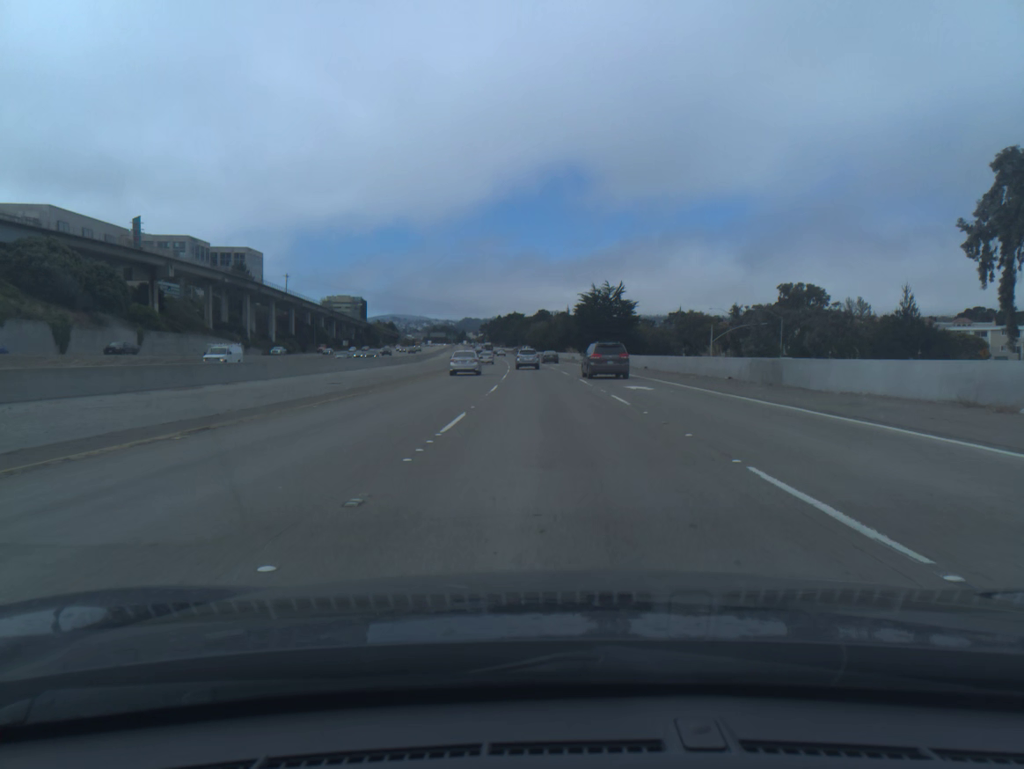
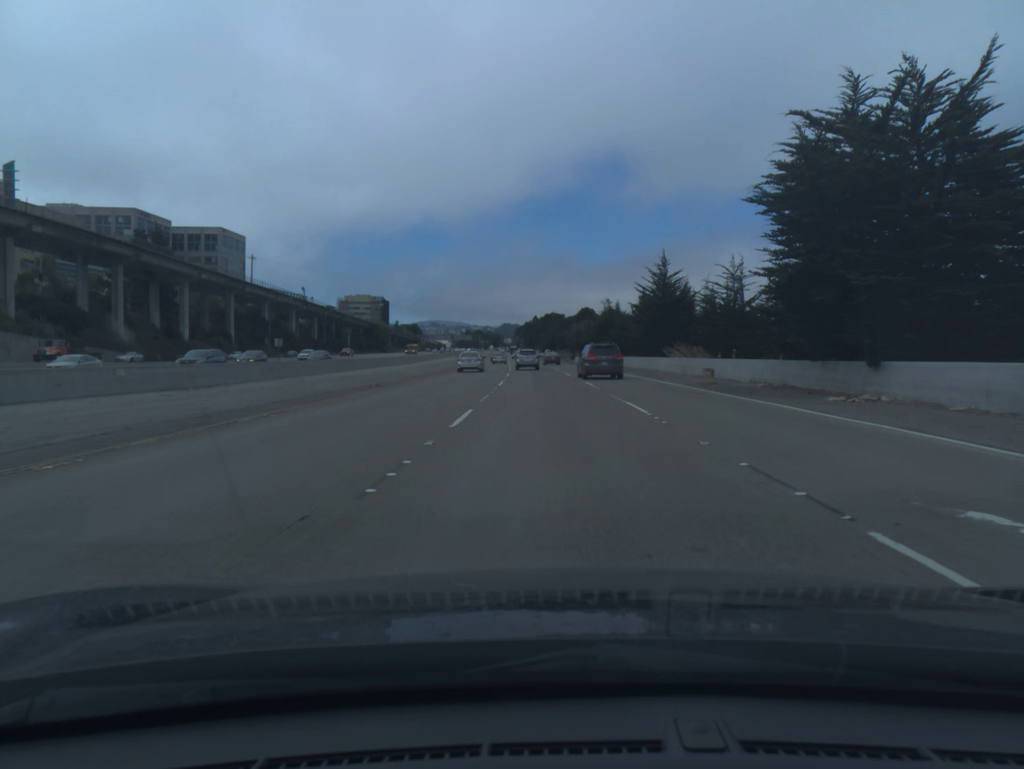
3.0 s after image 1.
(-2.0, +75.4) m; -3°
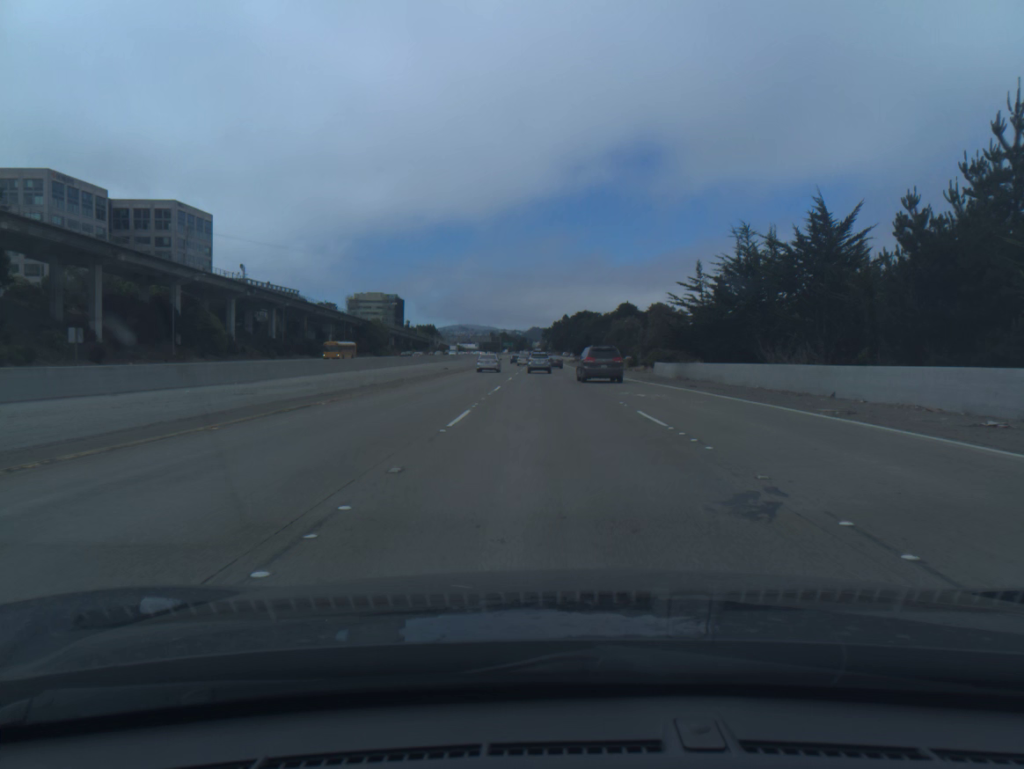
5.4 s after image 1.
(-1.2, +60.8) m; -2°
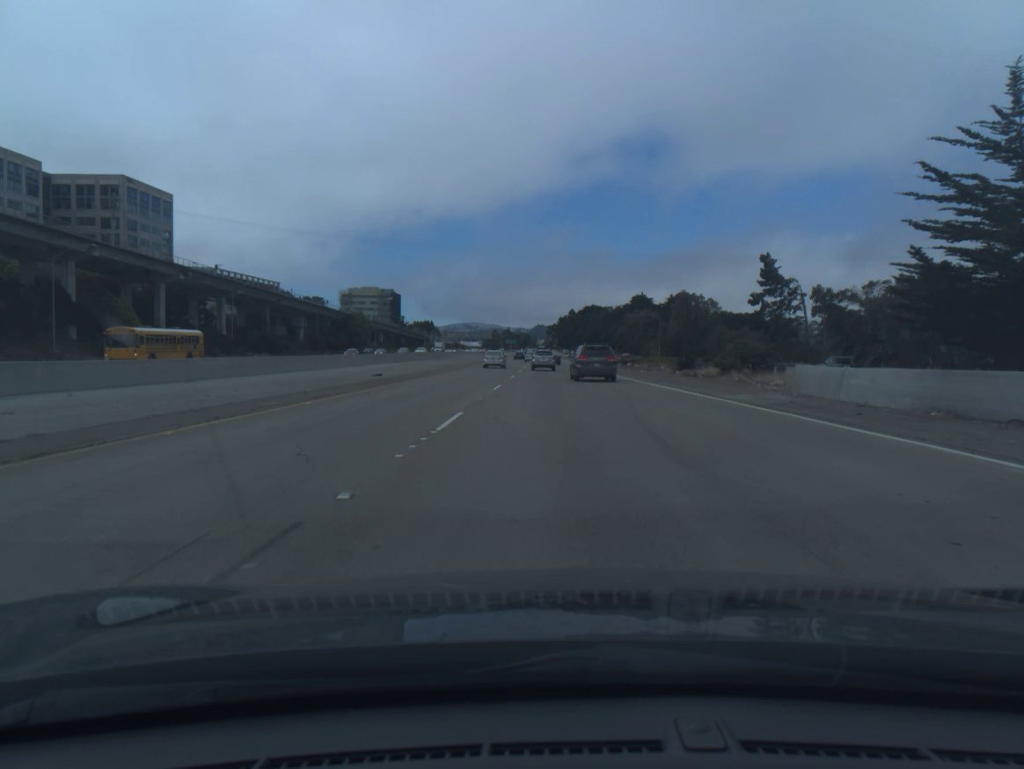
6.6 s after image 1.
(-0.1, +30.4) m; 0°
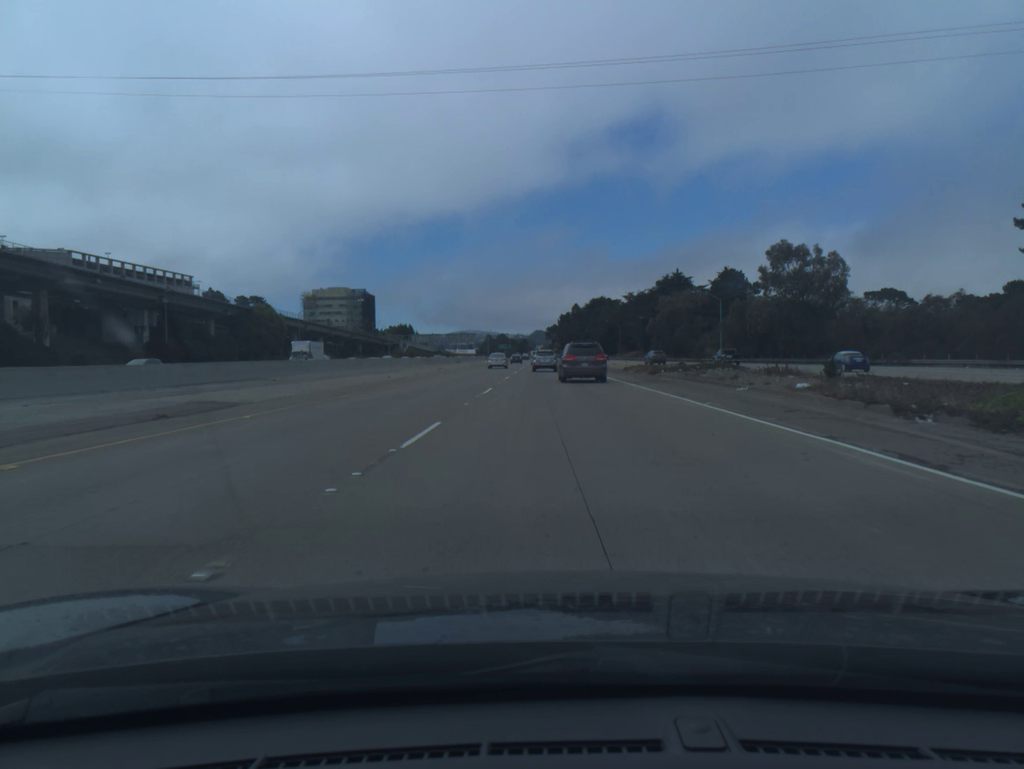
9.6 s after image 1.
(0.0, +75.8) m; 0°
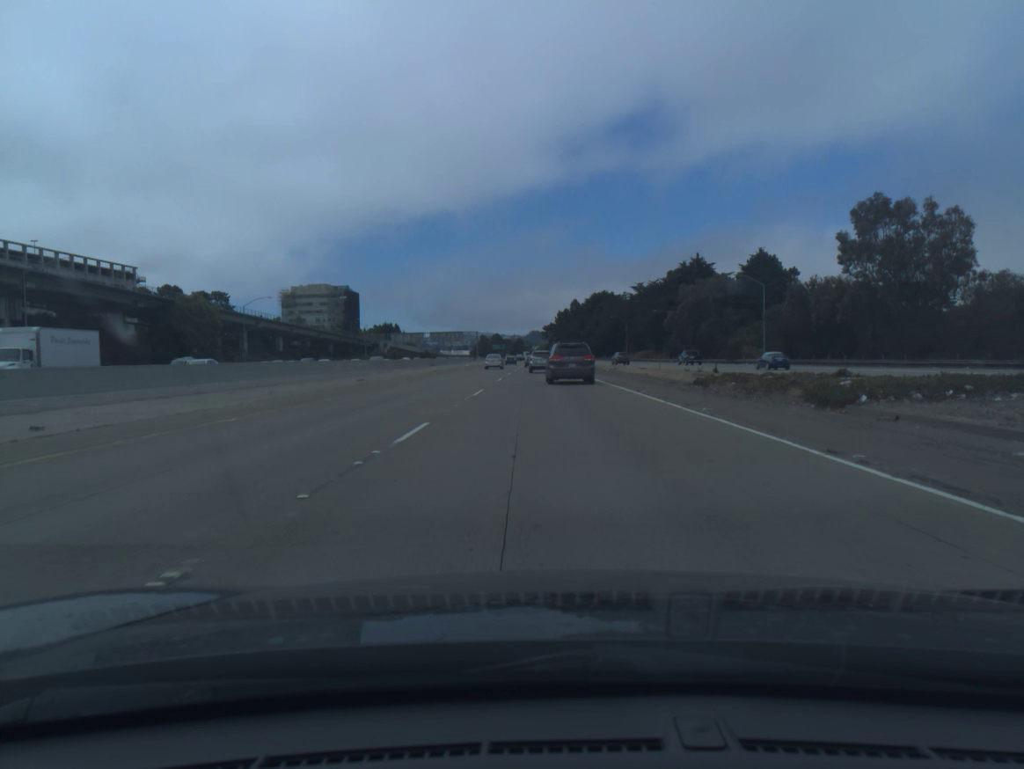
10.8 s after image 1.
(+0.1, +29.4) m; 0°
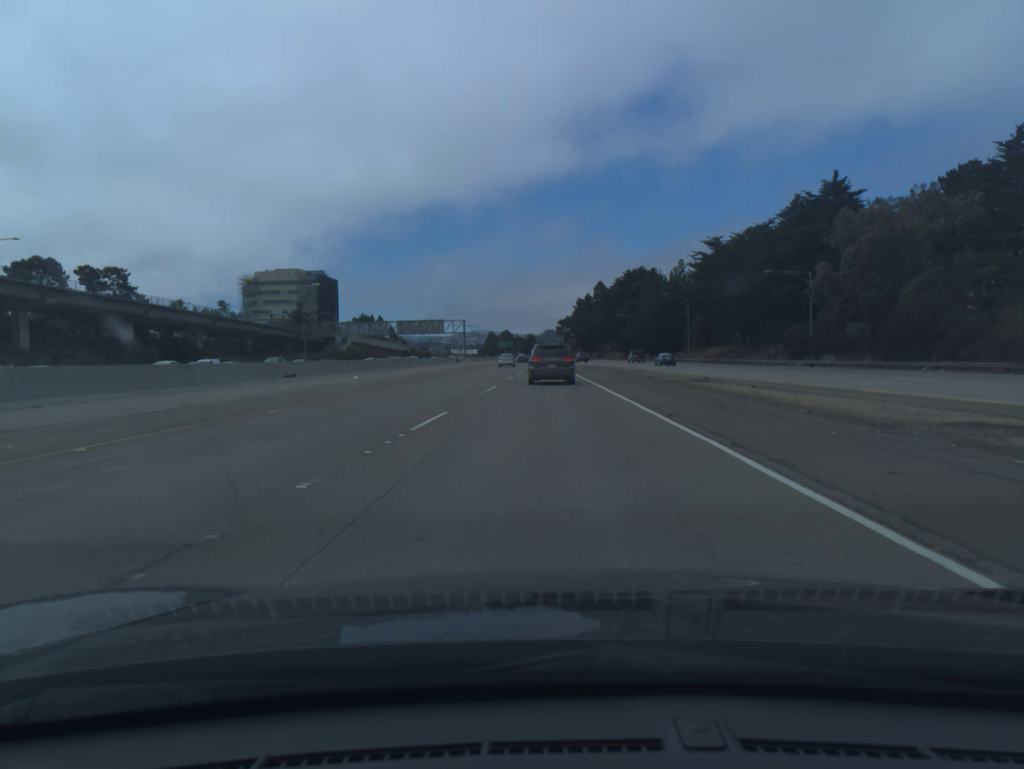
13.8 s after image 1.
(-0.4, +70.8) m; -1°
